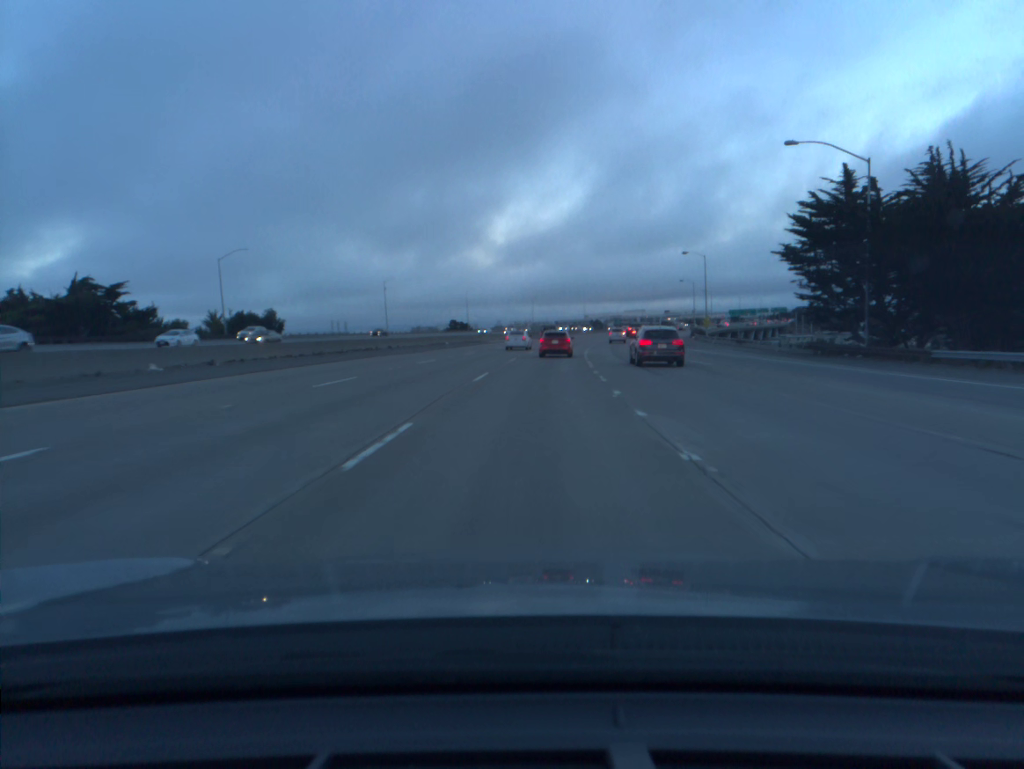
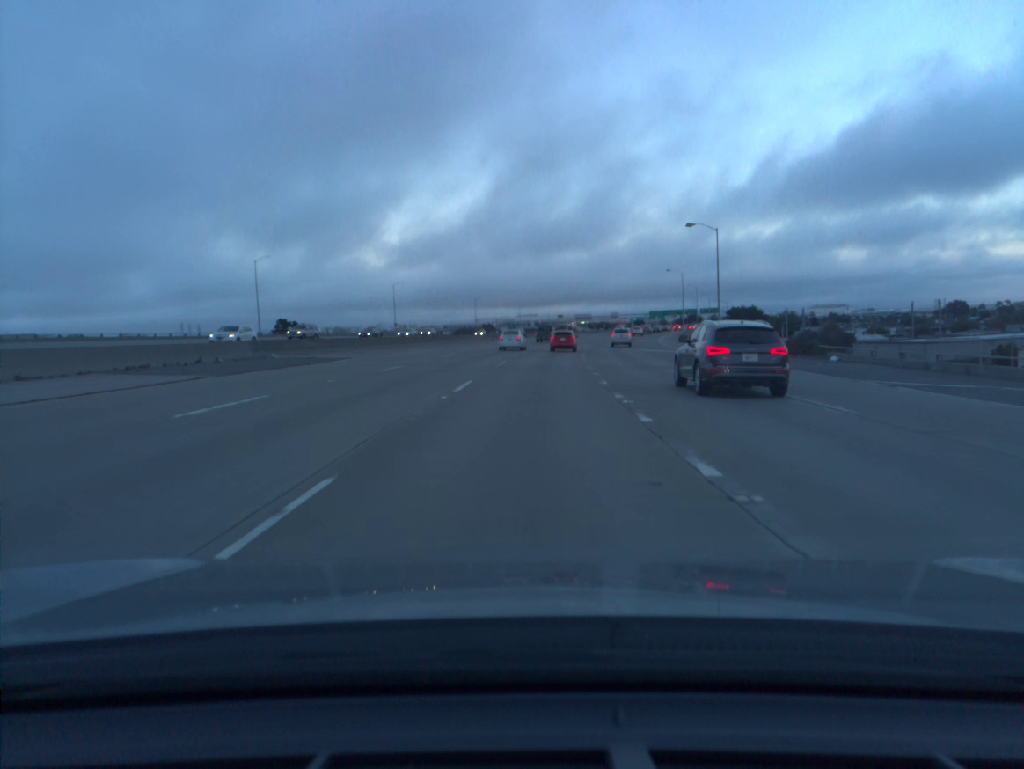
(+6.2, +92.7) m; +8°
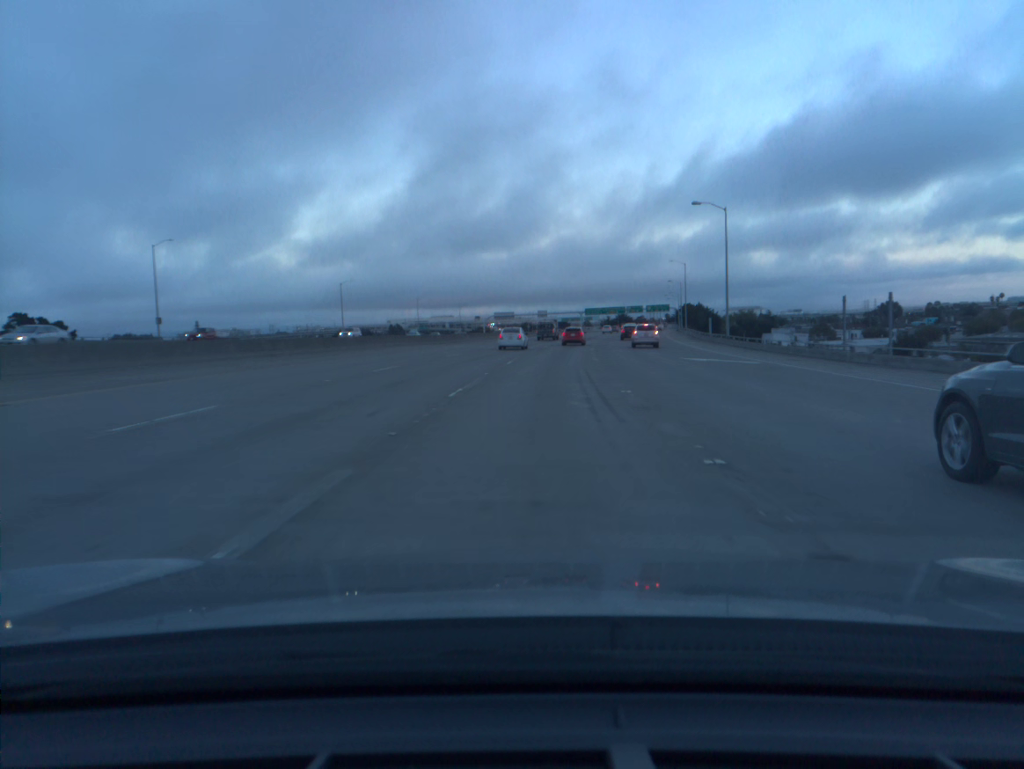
(+3.7, +74.3) m; +6°
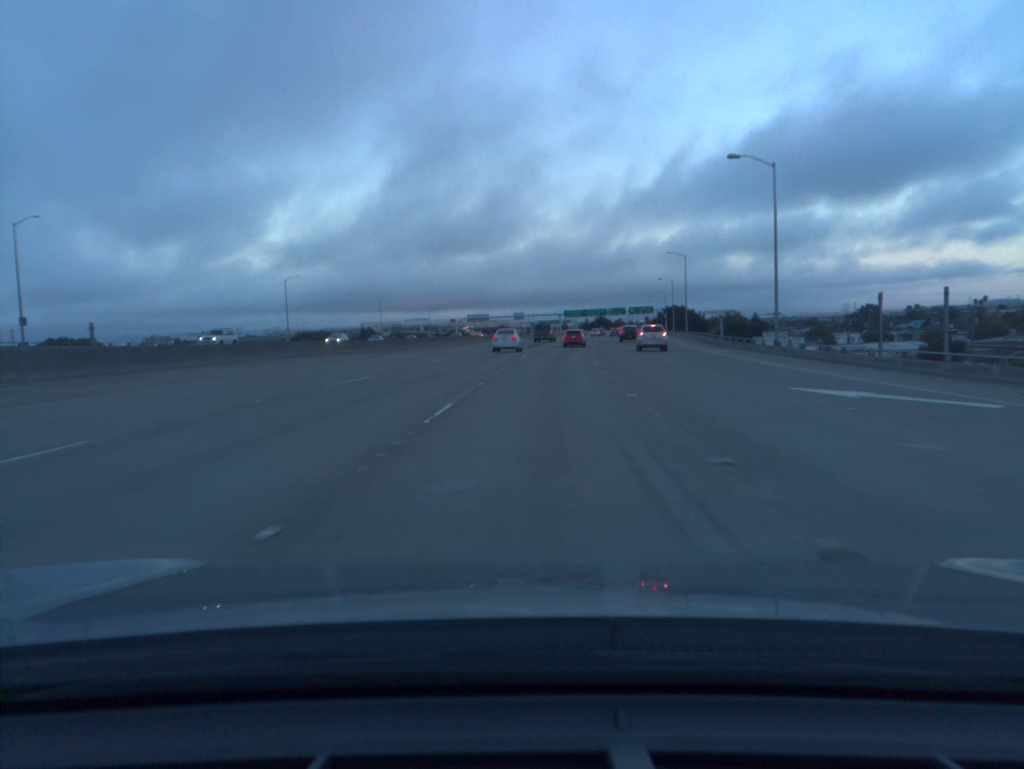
(+0.3, +18.6) m; +2°
